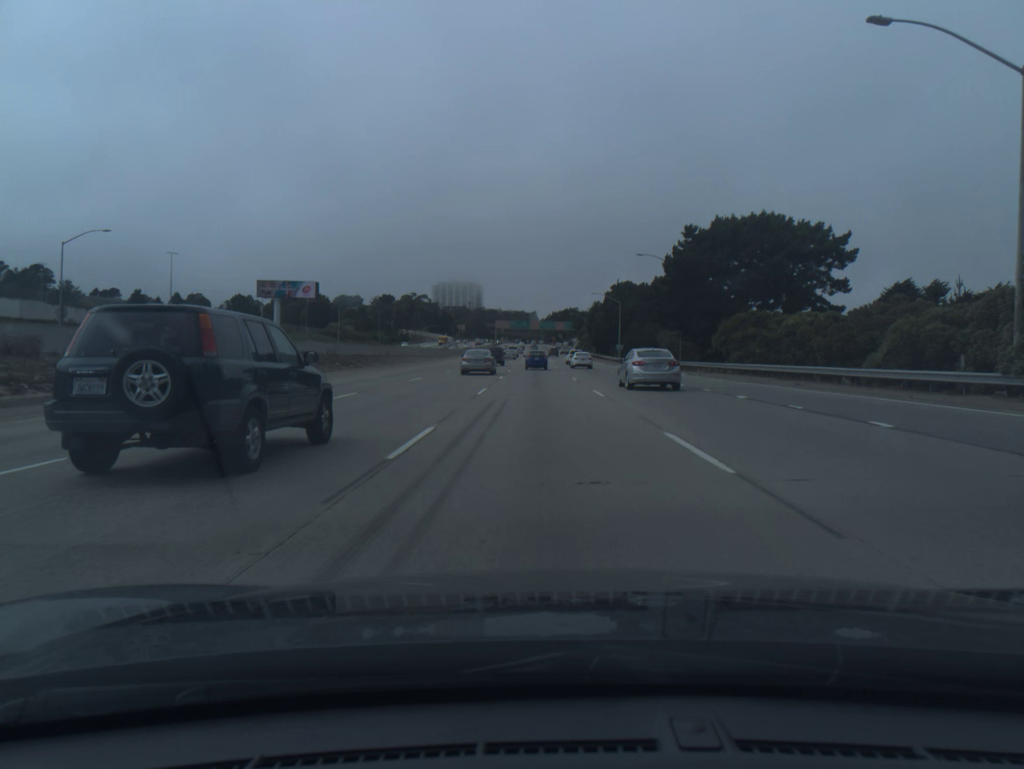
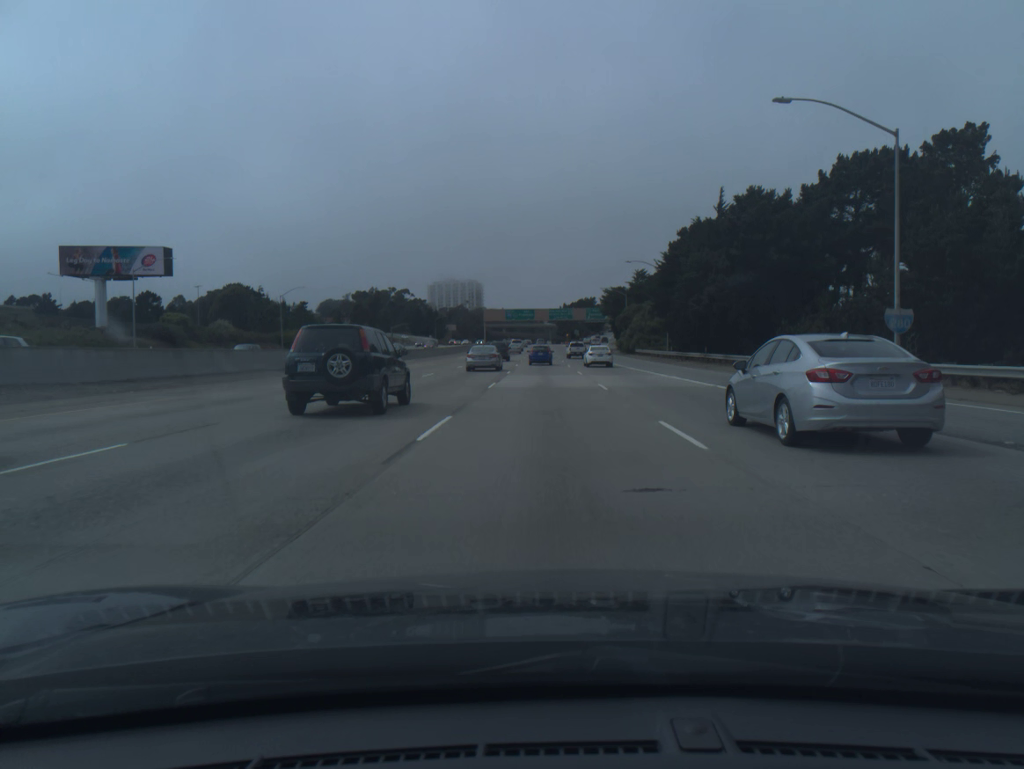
(-1.0, +86.2) m; -1°
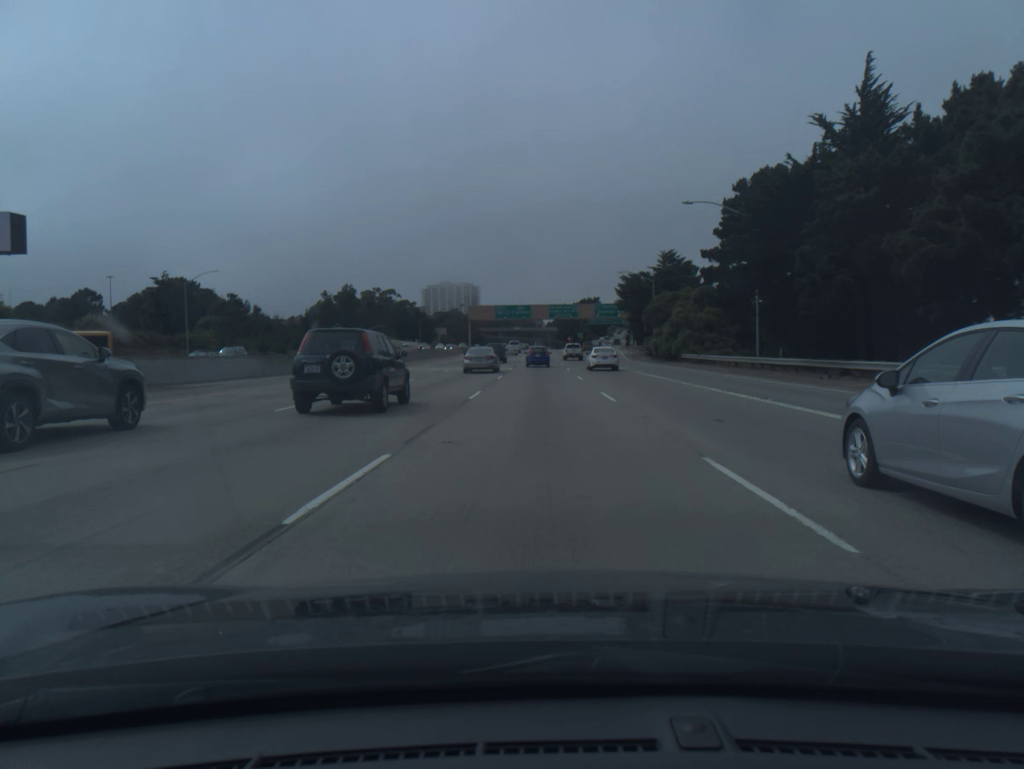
(+0.1, +34.1) m; 0°
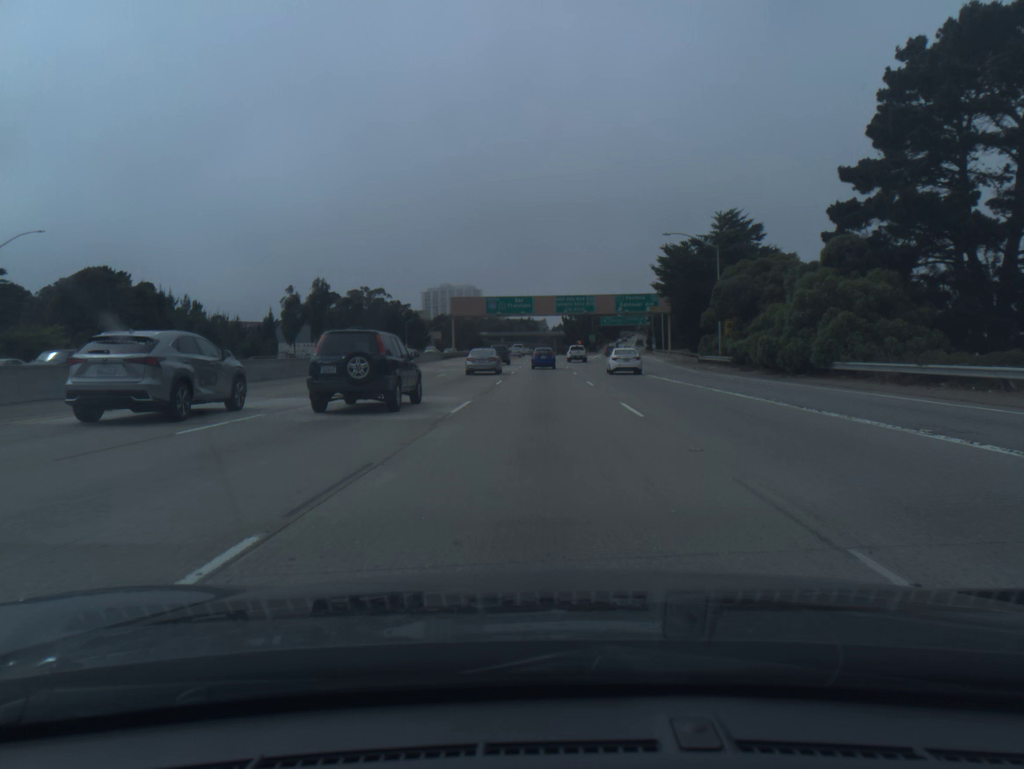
(-0.1, +33.6) m; 0°
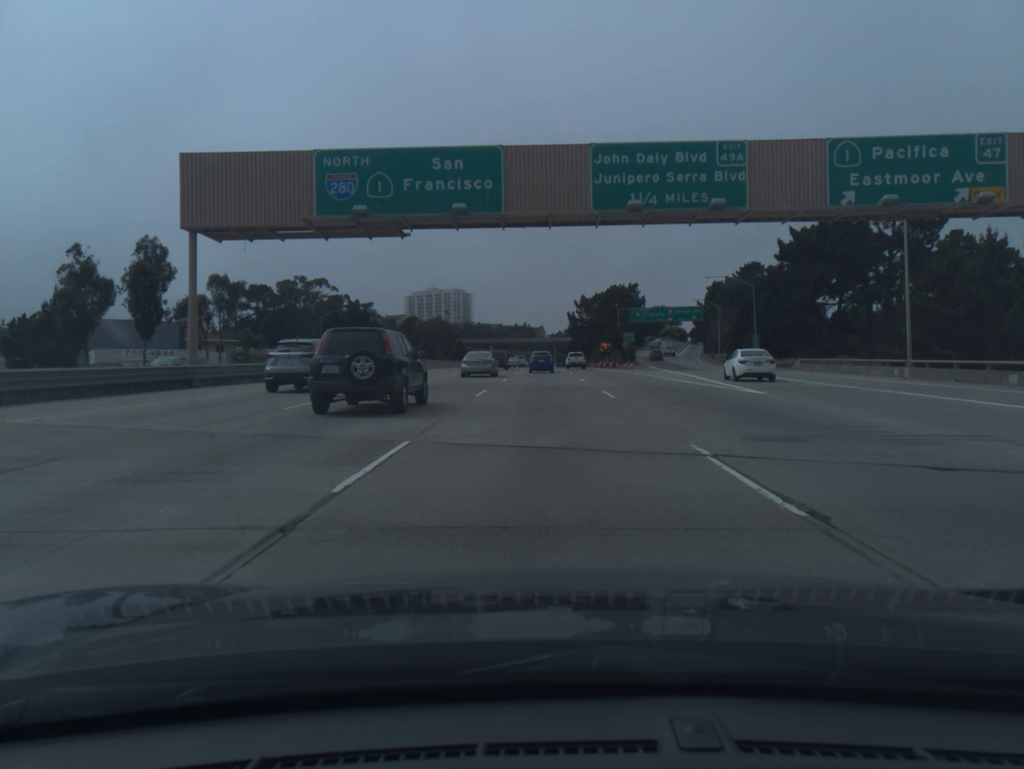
(-0.1, +82.3) m; 0°
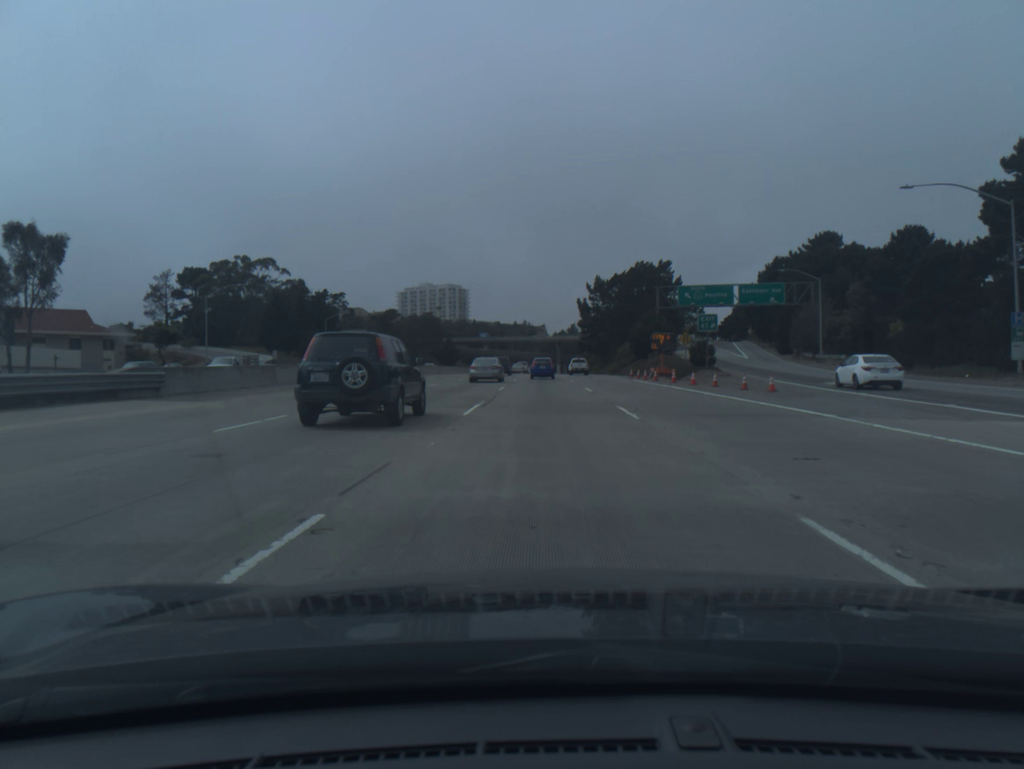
(-0.1, +48.3) m; 0°
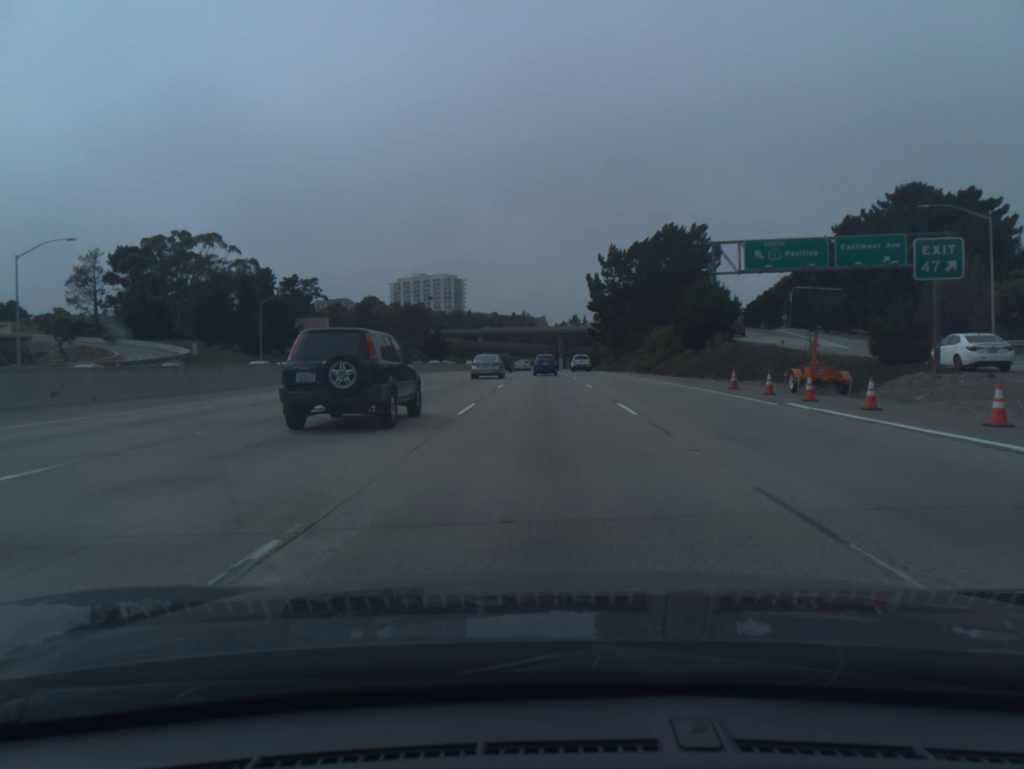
(+0.1, +32.1) m; 0°
